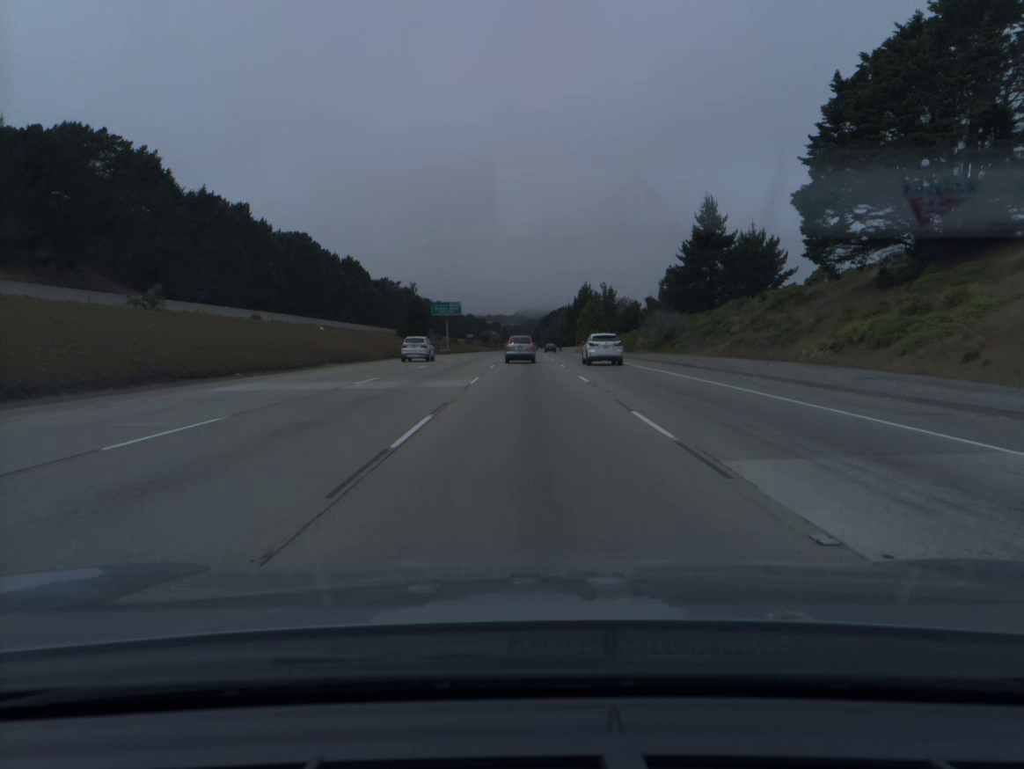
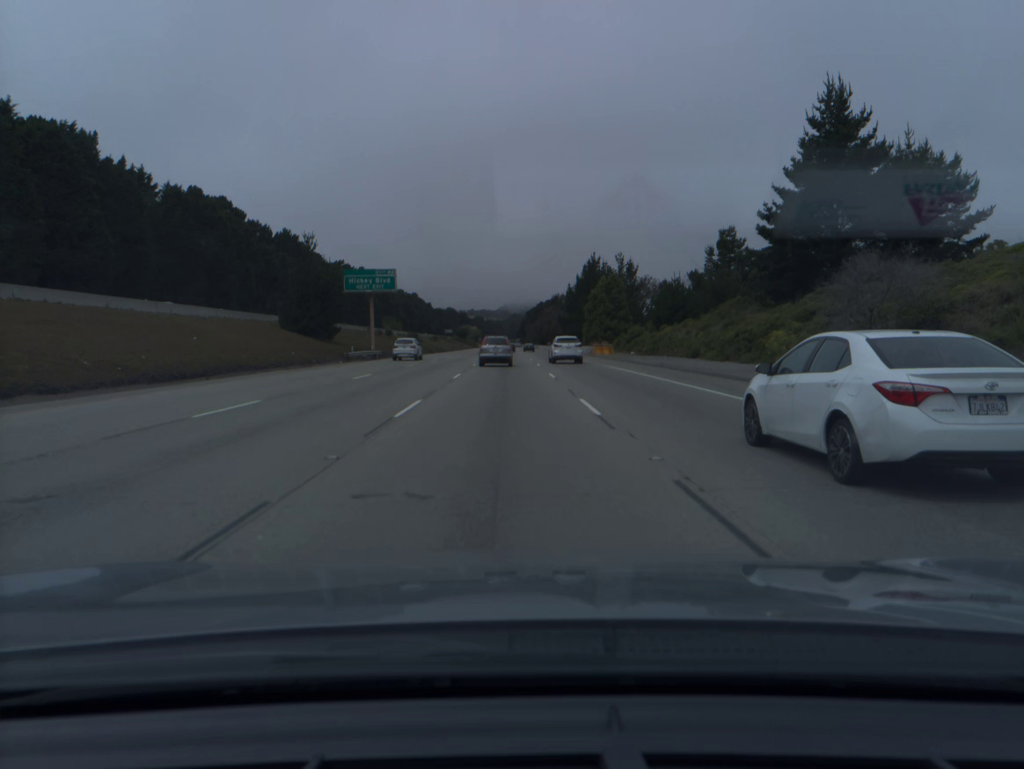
(+0.5, +54.3) m; +1°
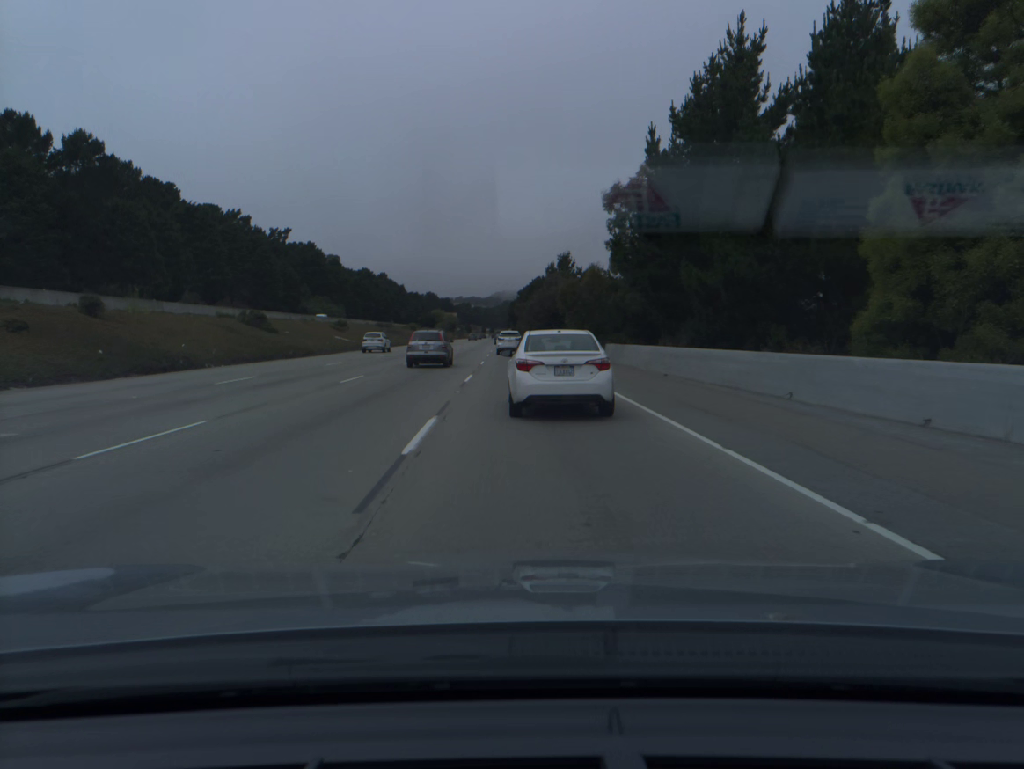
(+1.1, +92.9) m; +1°
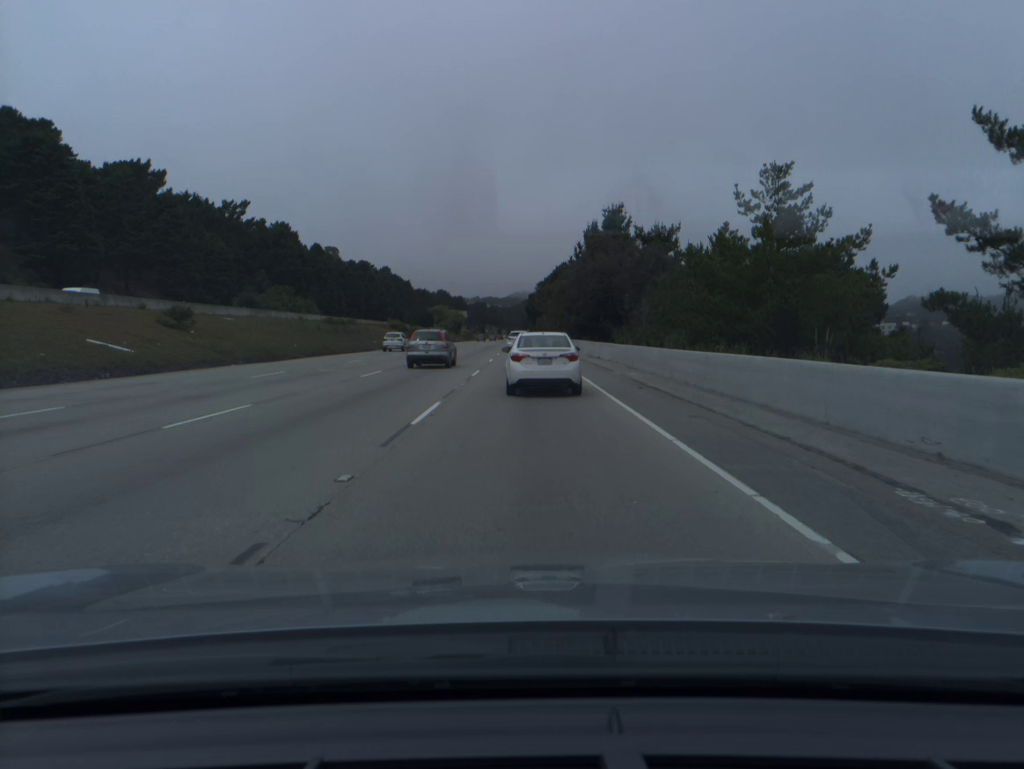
(-0.8, +55.6) m; -1°
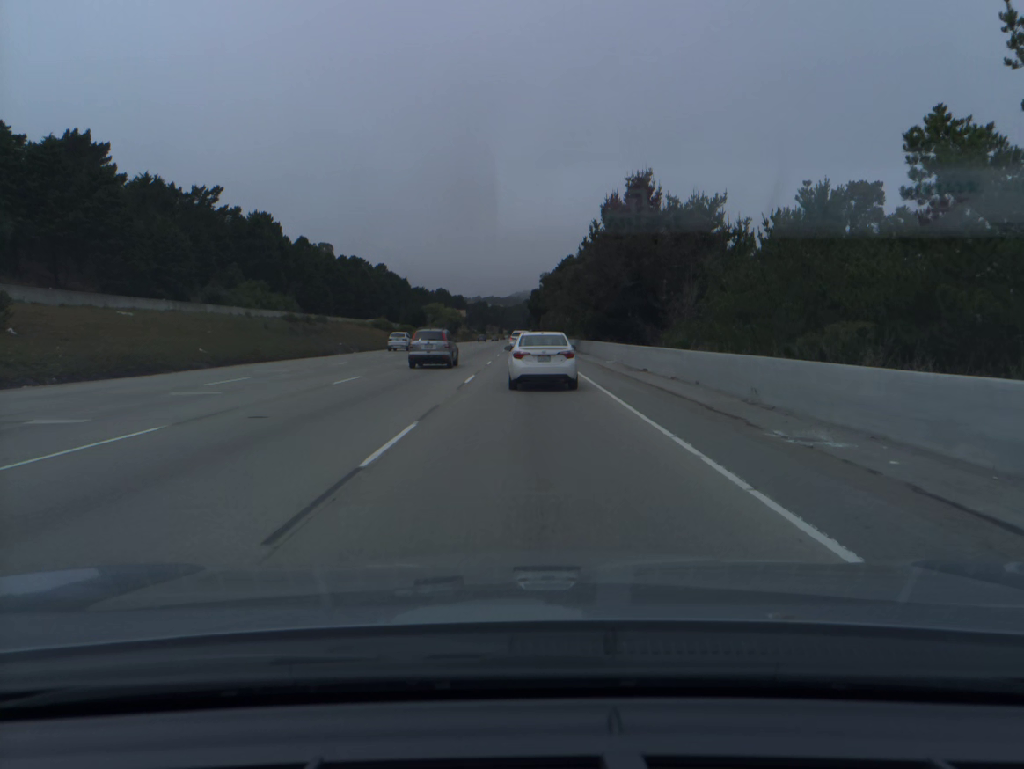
(0.0, +18.6) m; 0°
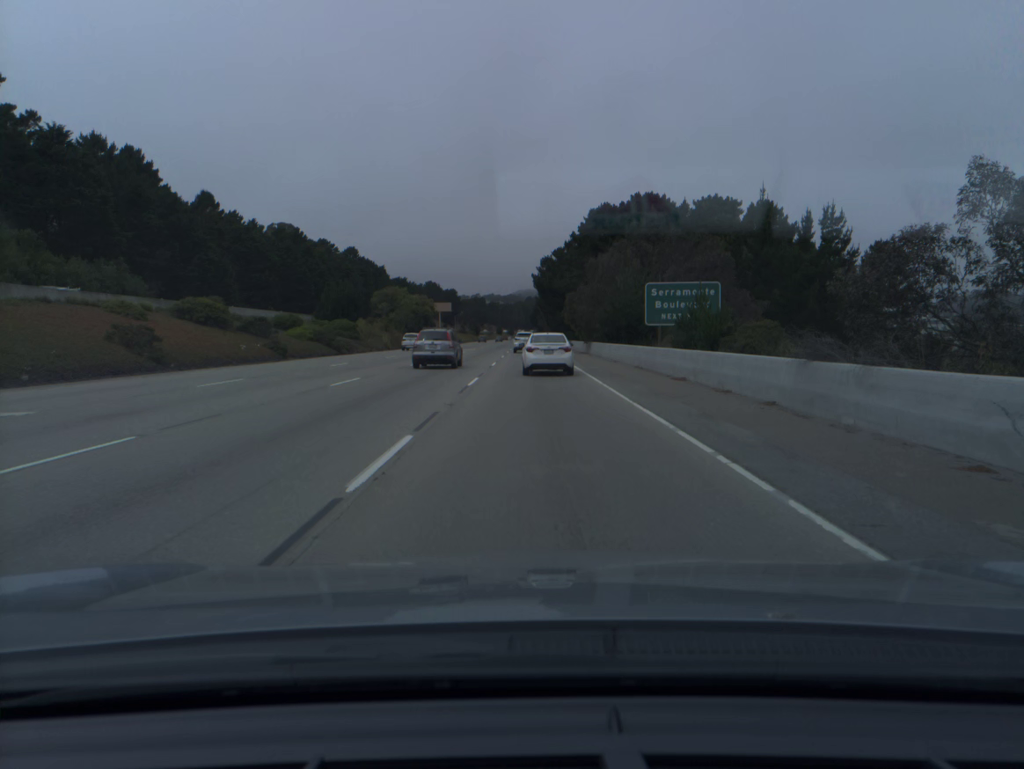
(-0.2, +74.1) m; 0°
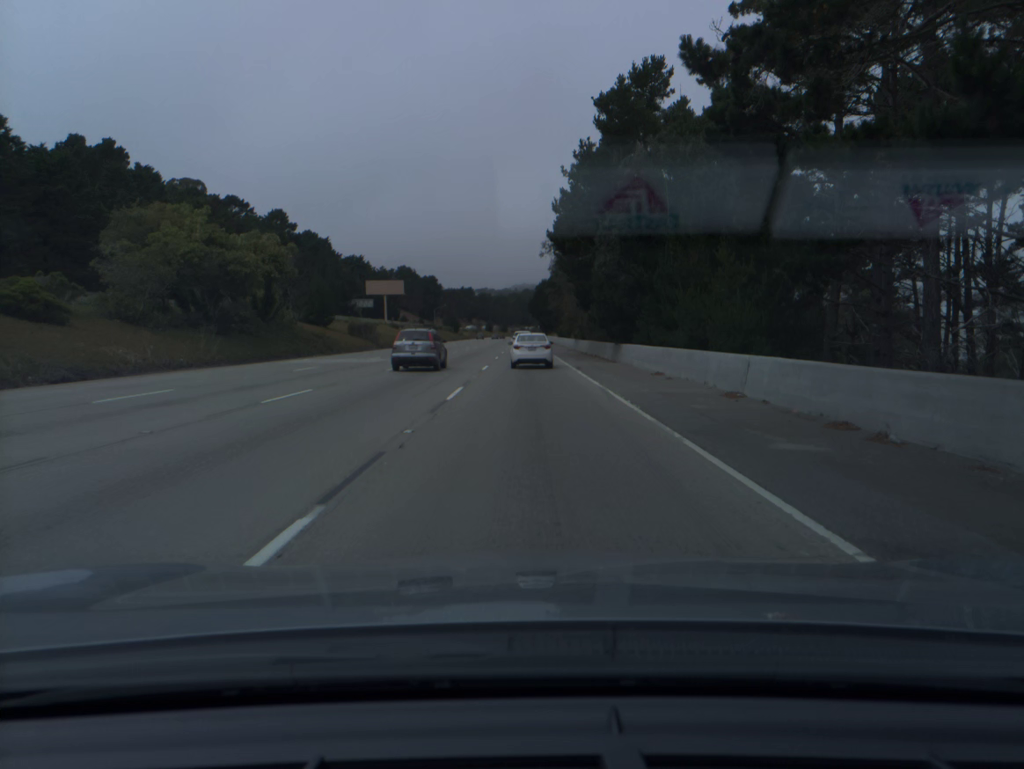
(+0.4, +92.4) m; 0°
